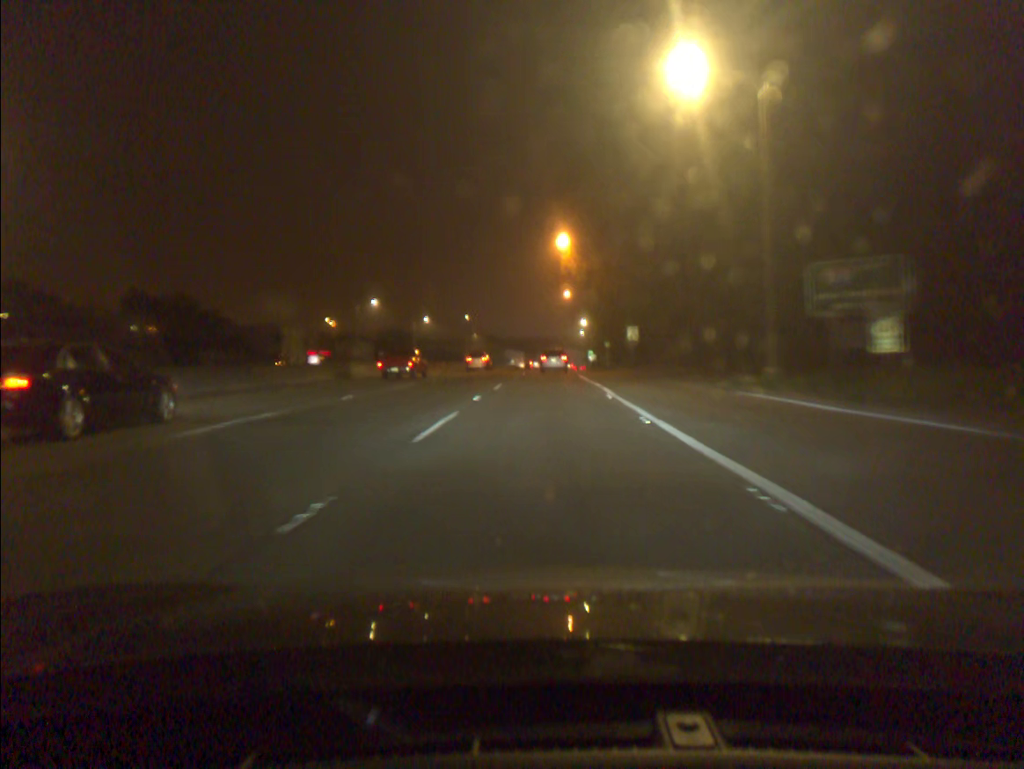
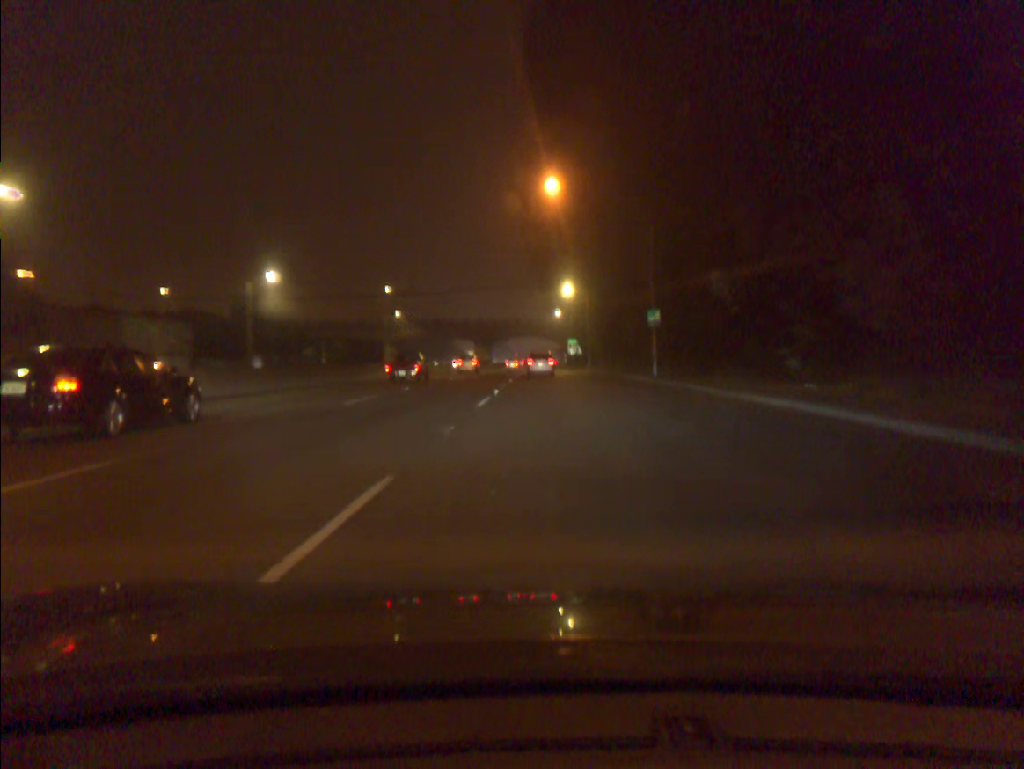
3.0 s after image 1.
(+1.1, +65.5) m; +3°
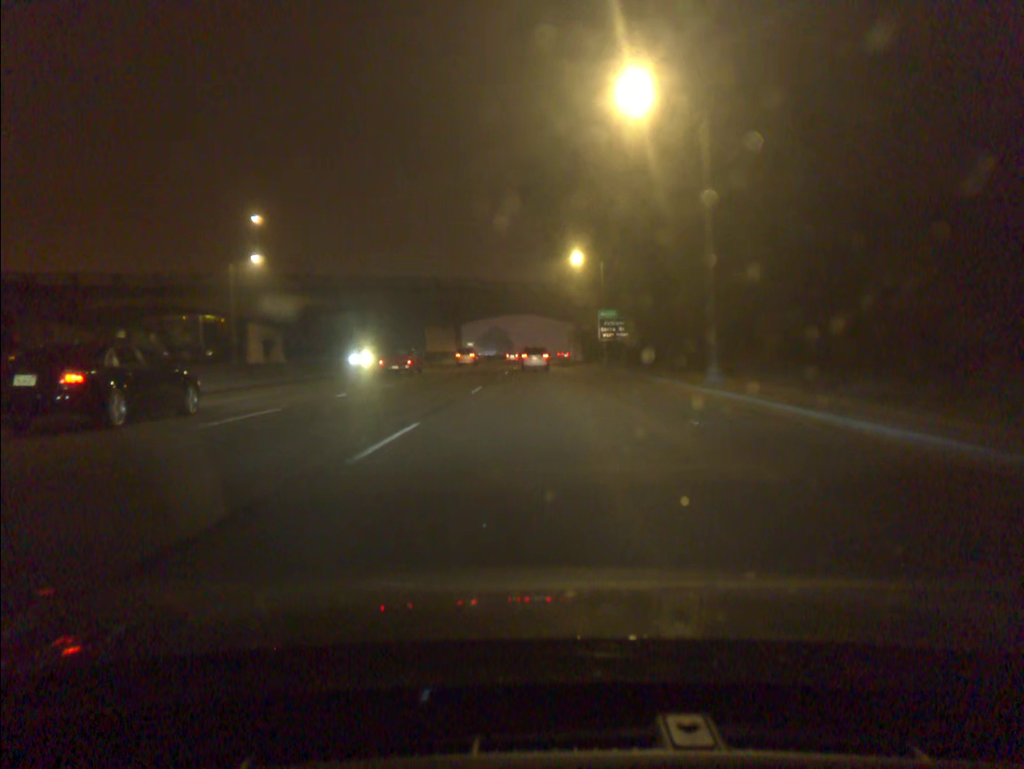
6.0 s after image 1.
(+0.6, +66.6) m; 0°
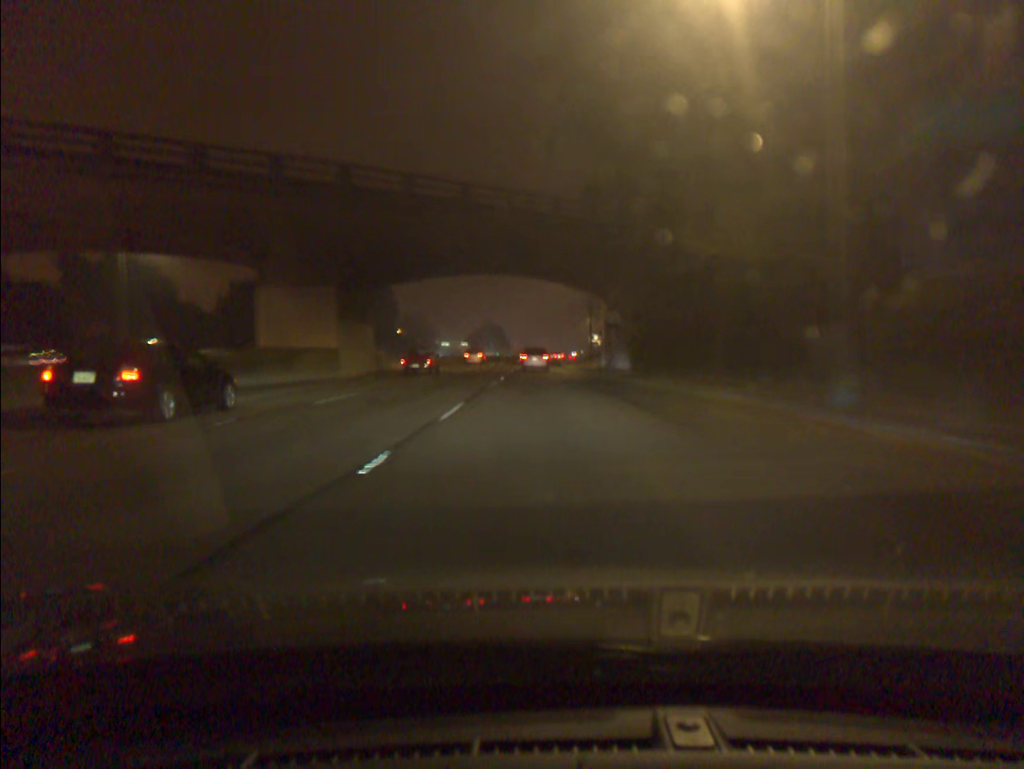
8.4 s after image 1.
(-0.1, +53.5) m; 0°
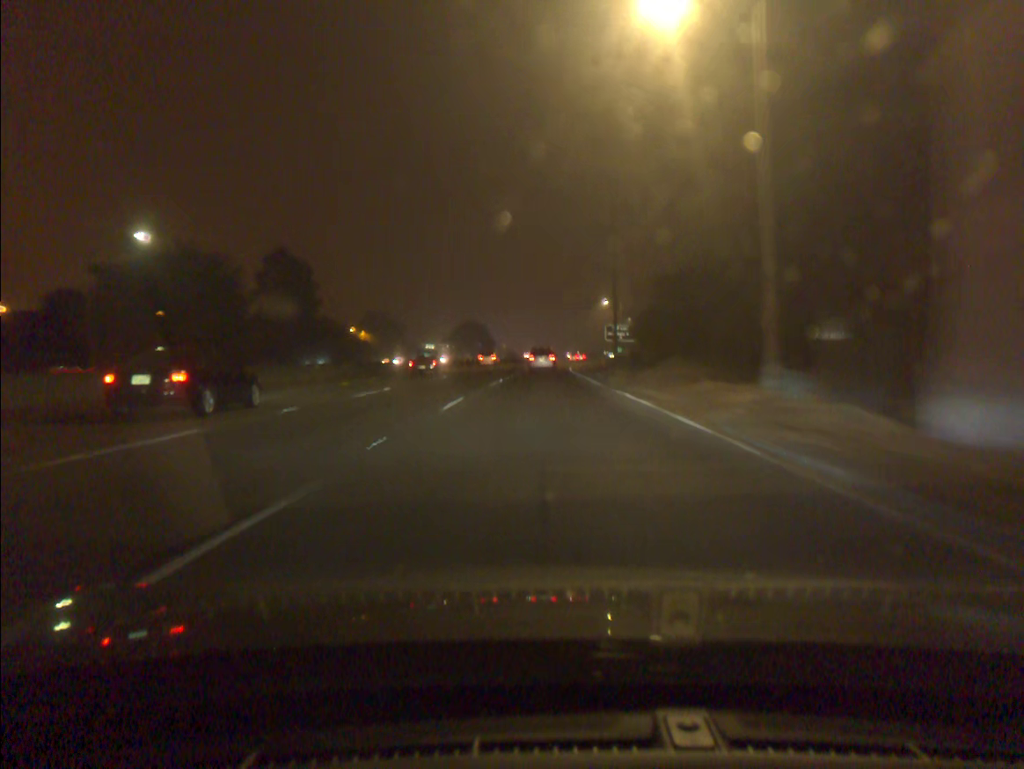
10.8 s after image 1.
(+0.2, +54.0) m; 0°
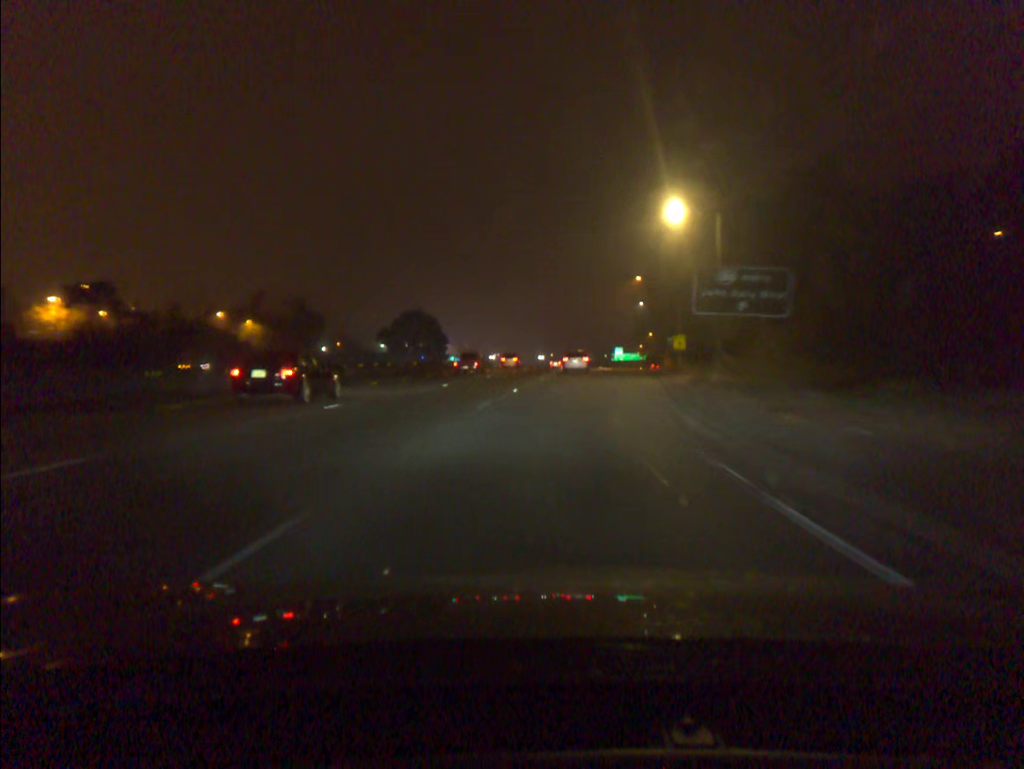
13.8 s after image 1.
(+1.0, +68.9) m; +2°
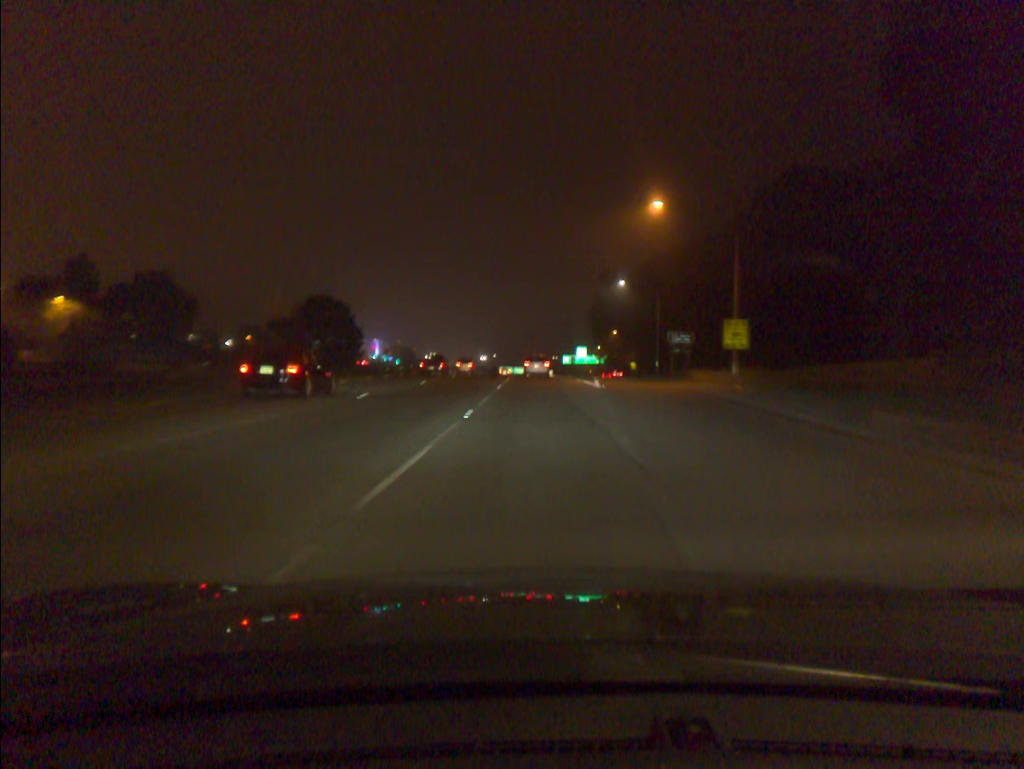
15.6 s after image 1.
(+1.5, +42.0) m; +4°
